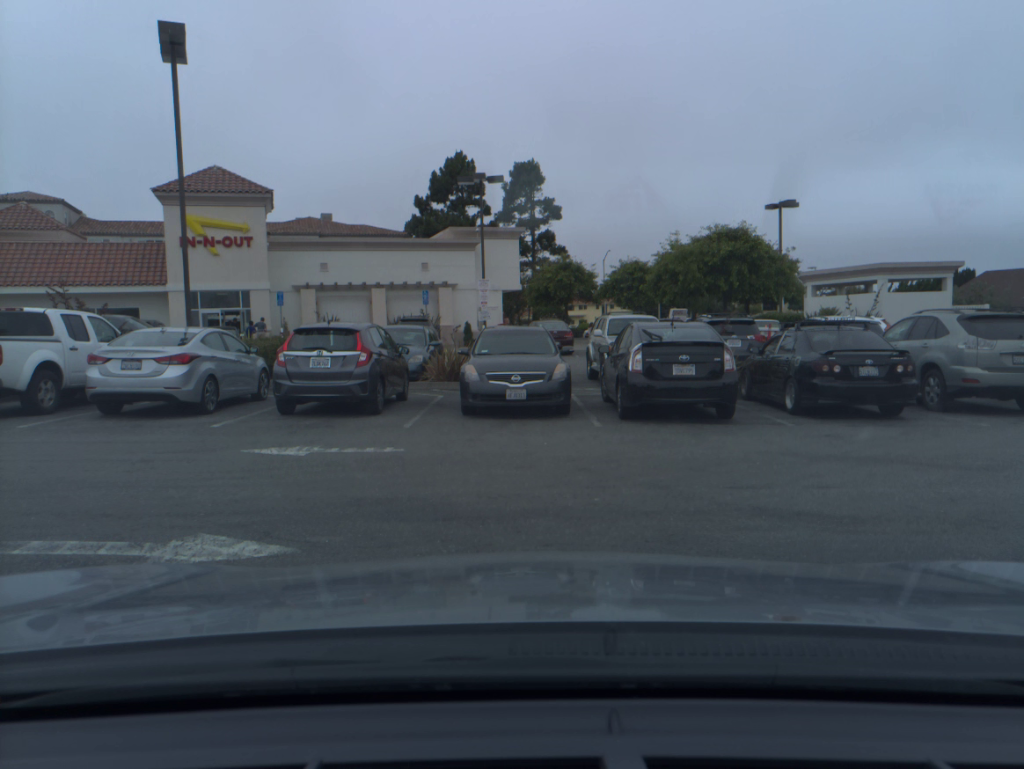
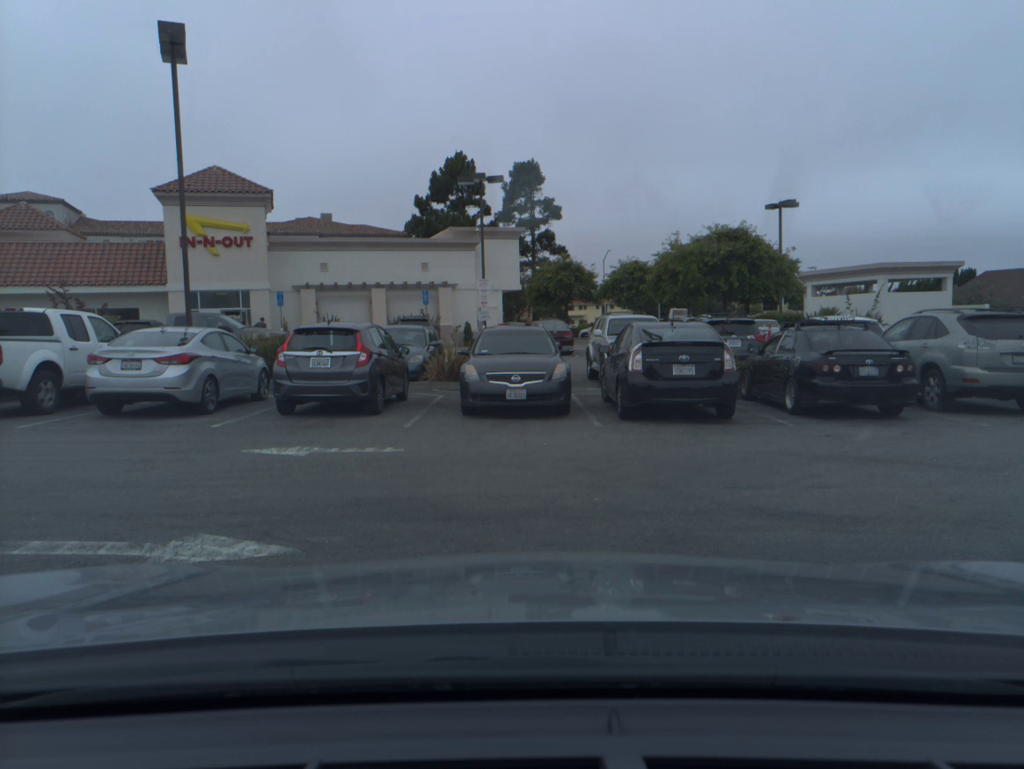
(0.0, 0.0) m; 0°
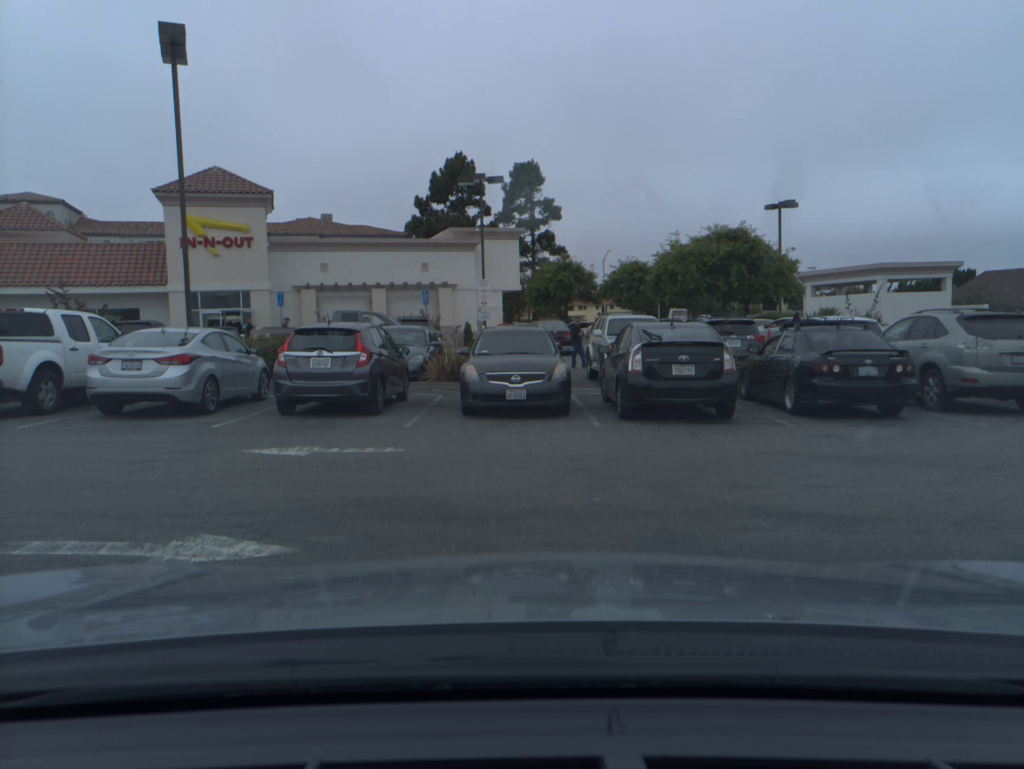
(0.0, 0.0) m; 0°
